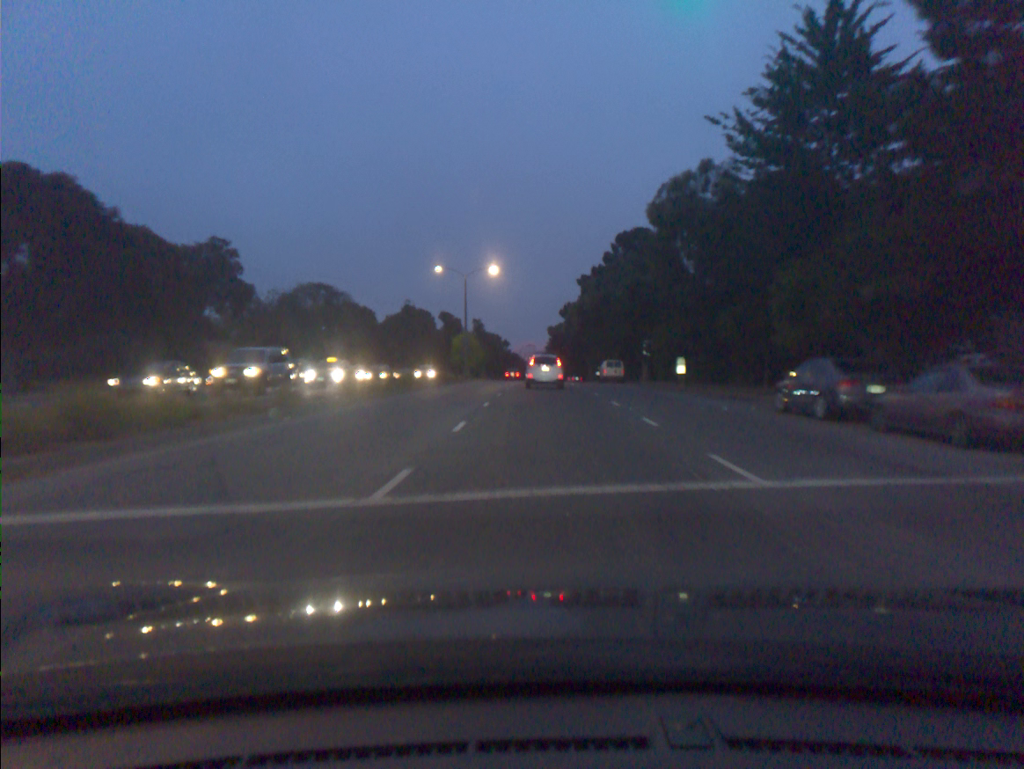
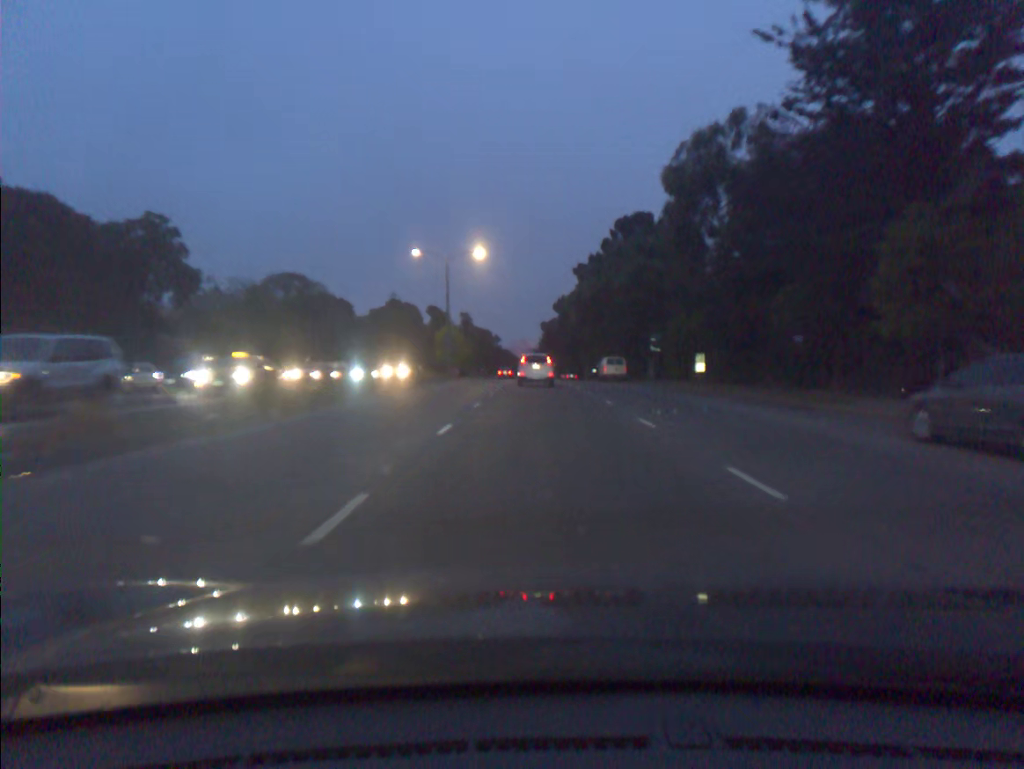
(0.0, +7.8) m; +1°
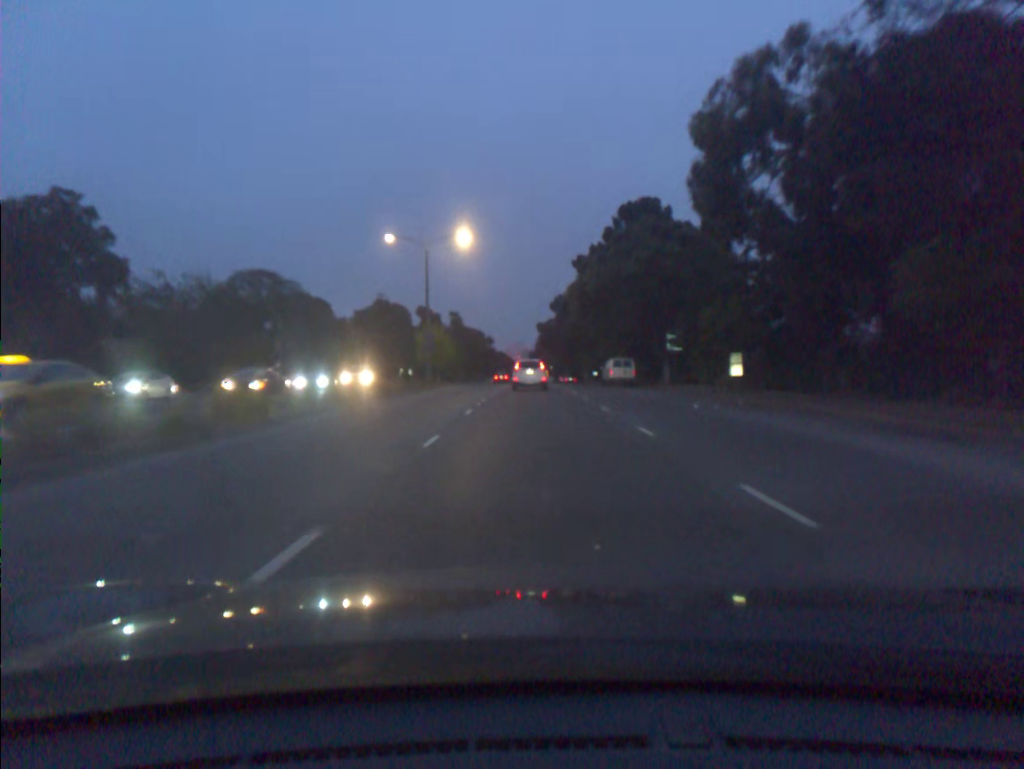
(0.0, +8.1) m; 0°
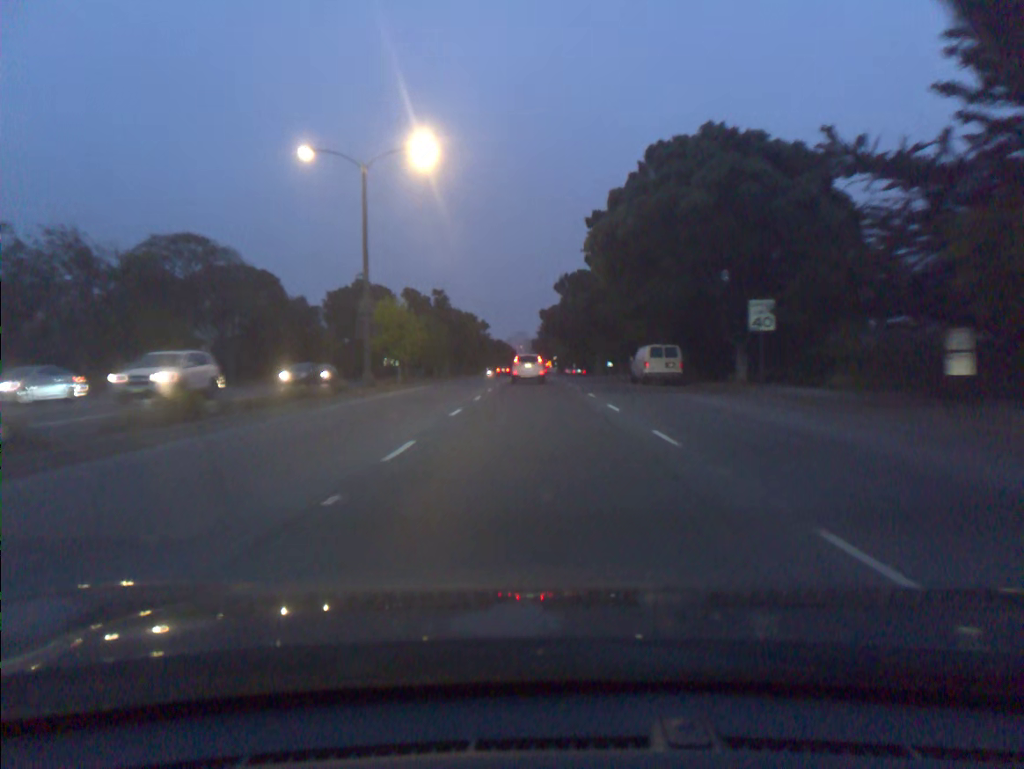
(-0.1, +17.1) m; 0°
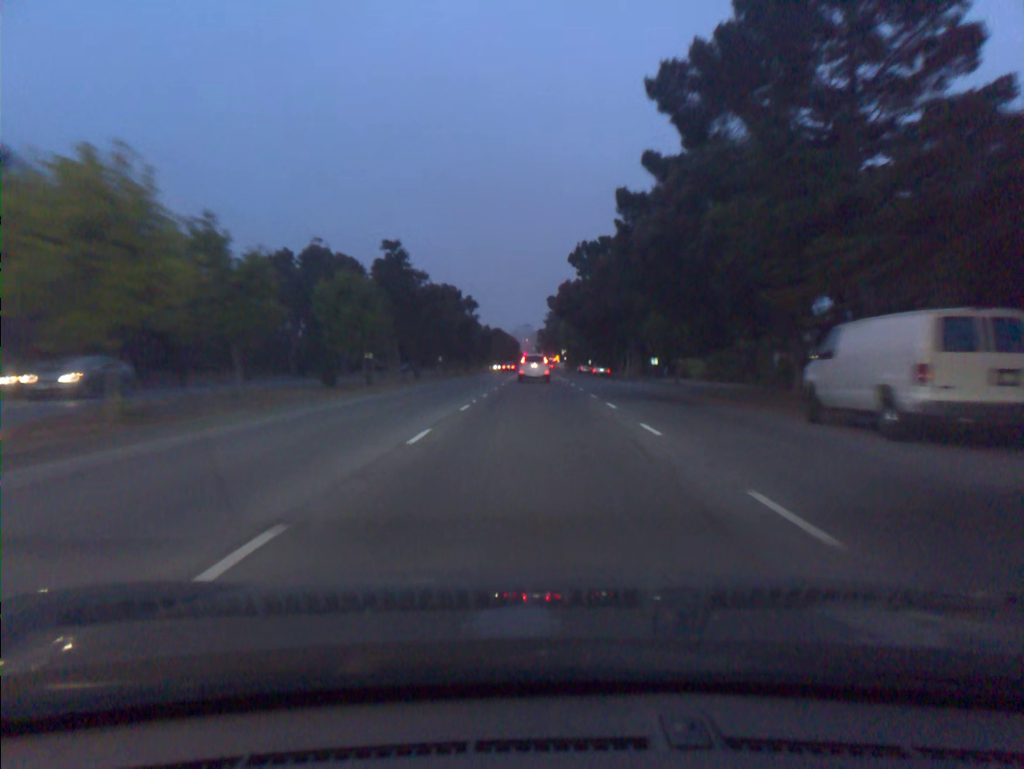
(-0.1, +27.6) m; 0°
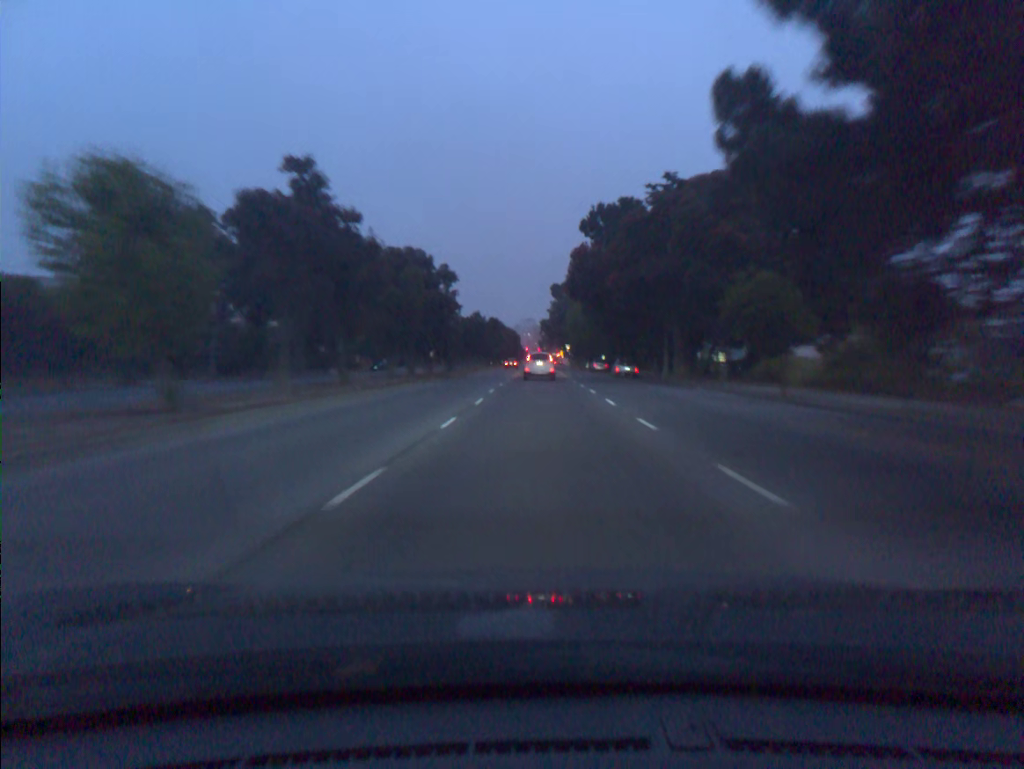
(-0.1, +19.3) m; 0°
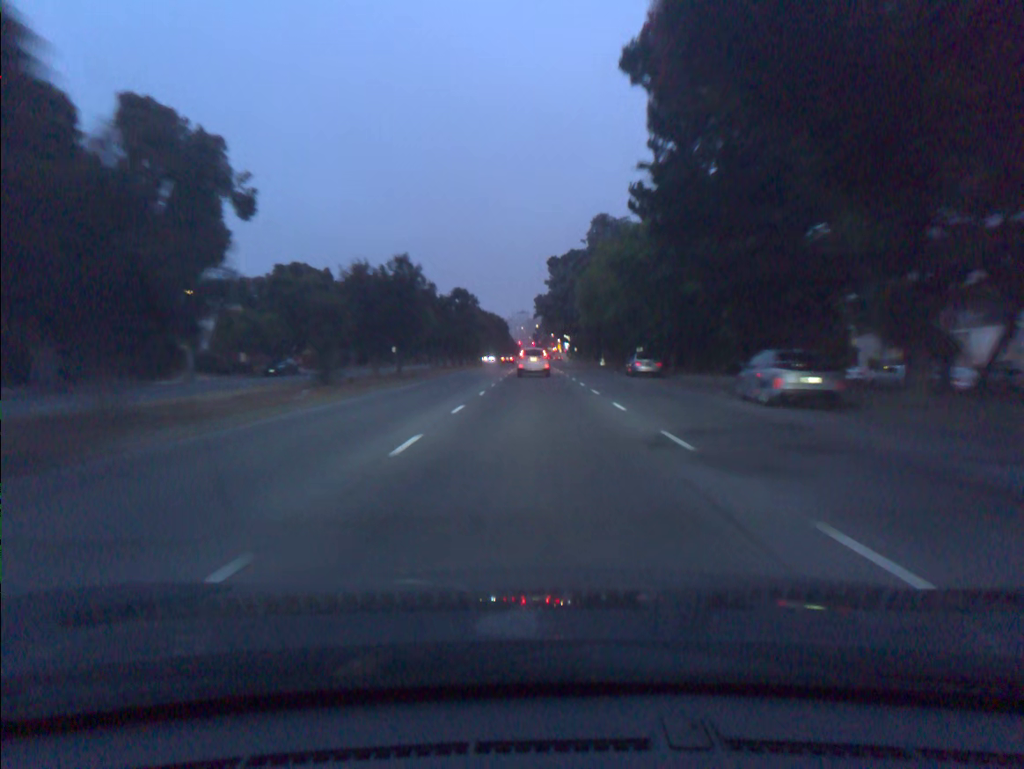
(+0.2, +39.9) m; 0°
